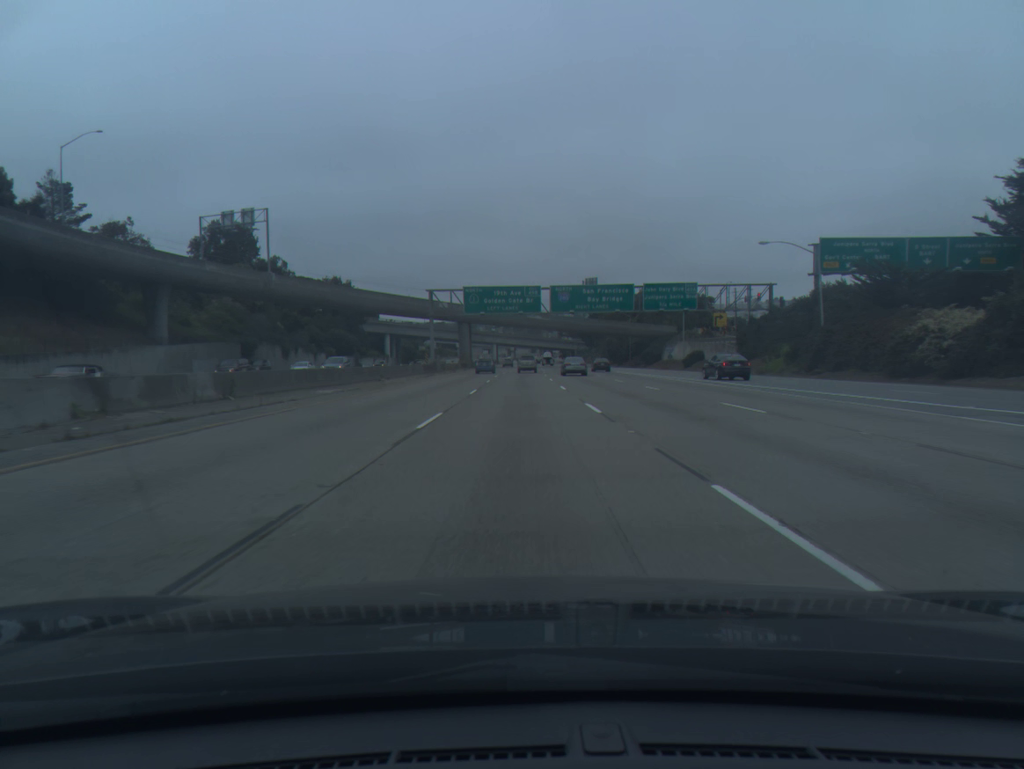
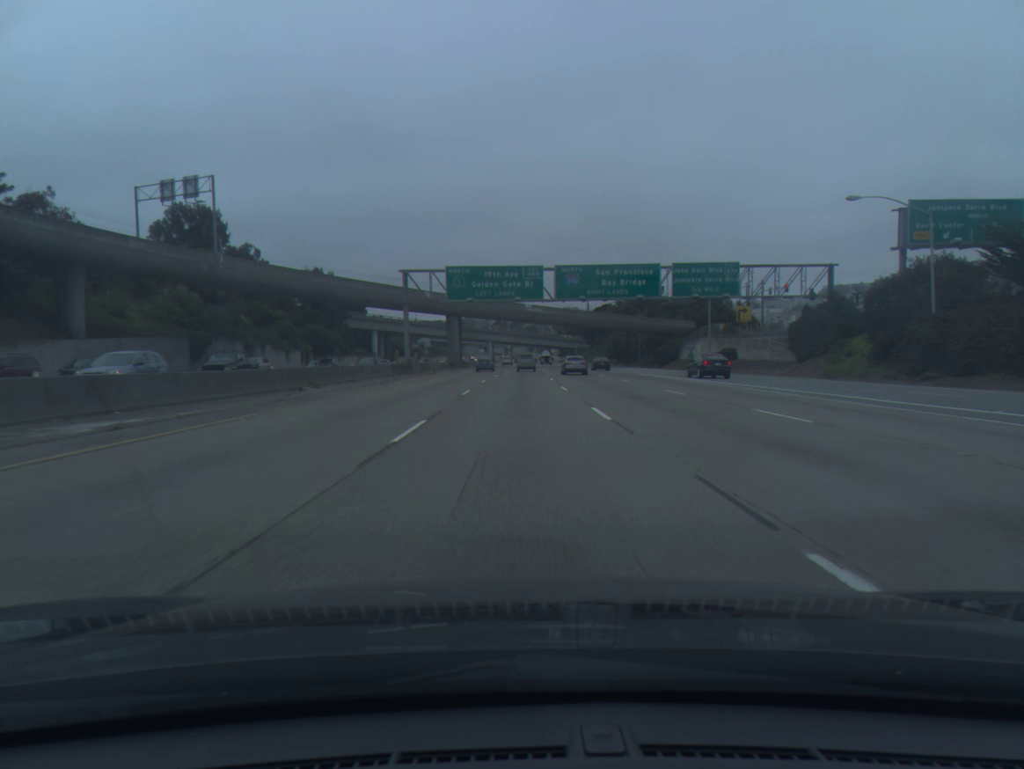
(0.0, +16.7) m; 0°
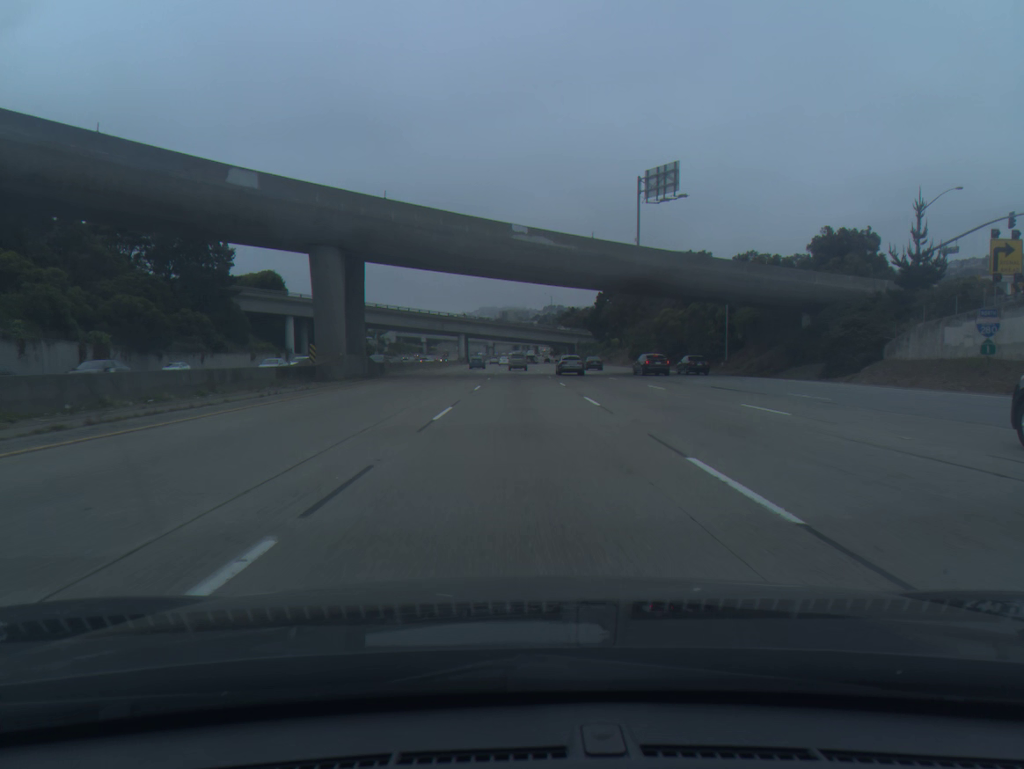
(+0.4, +66.8) m; +1°
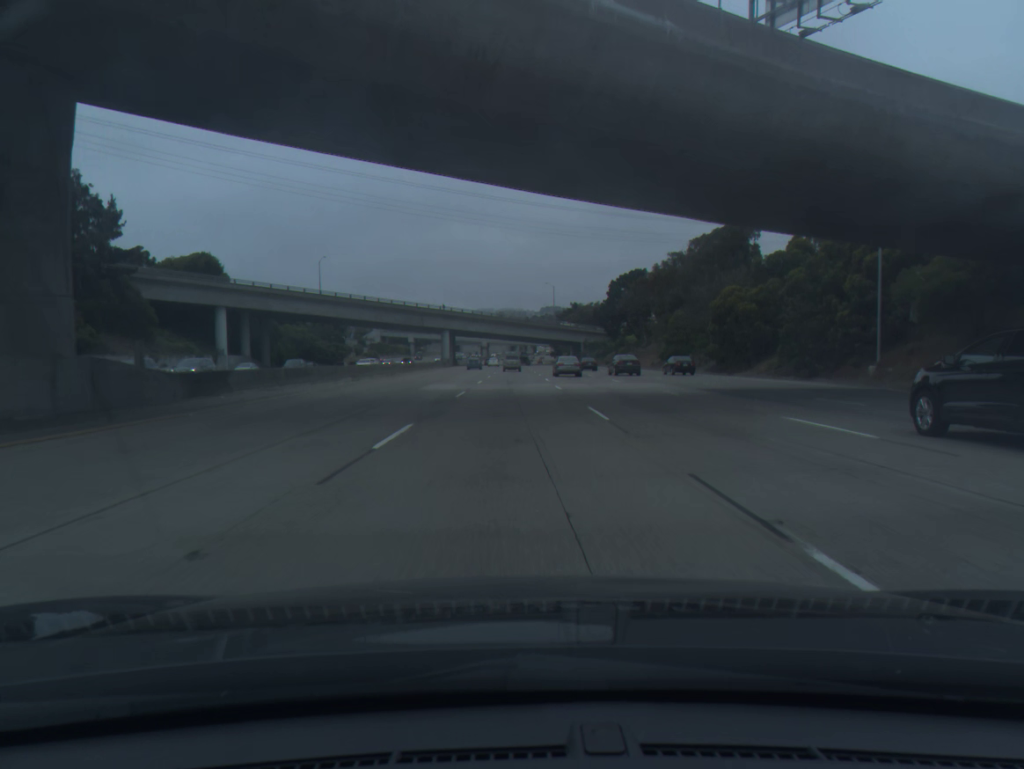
(+0.2, +33.3) m; 0°
